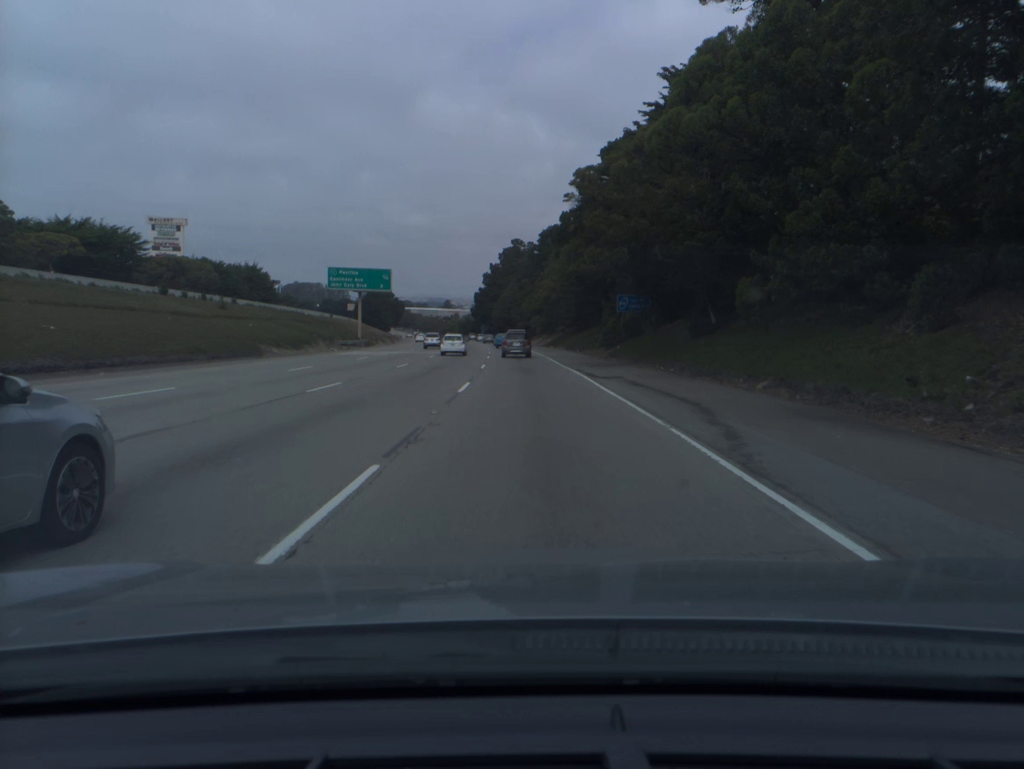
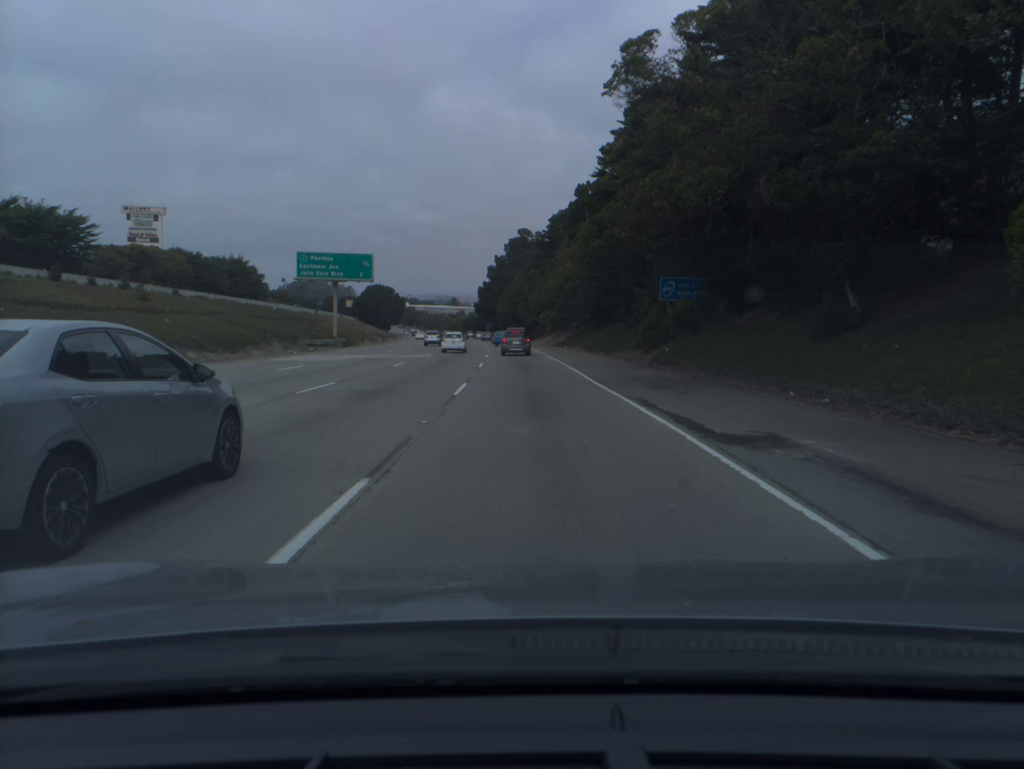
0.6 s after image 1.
(-0.1, +15.6) m; -1°
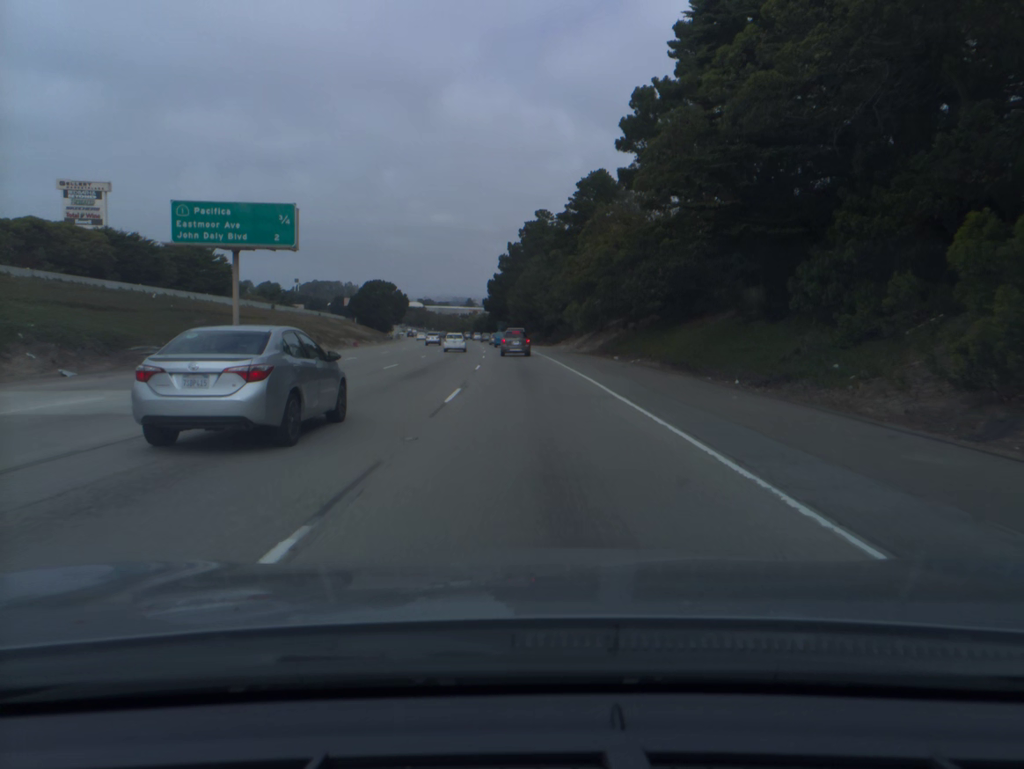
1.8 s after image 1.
(-0.3, +31.1) m; -1°
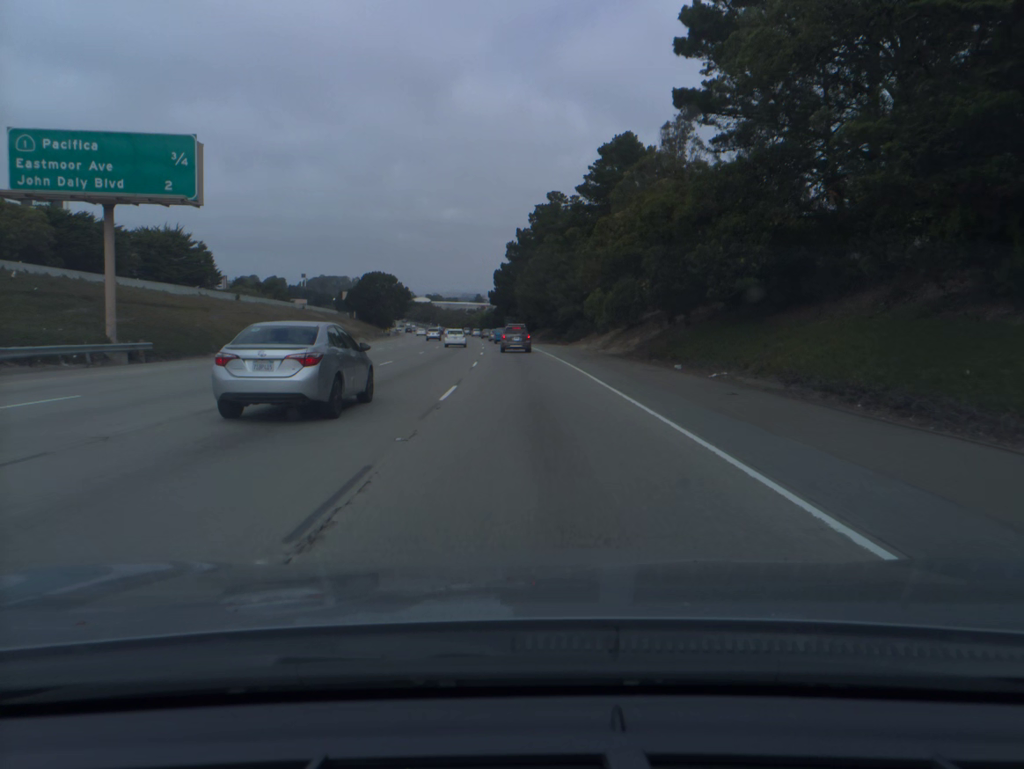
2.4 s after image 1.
(-0.1, +15.5) m; -1°
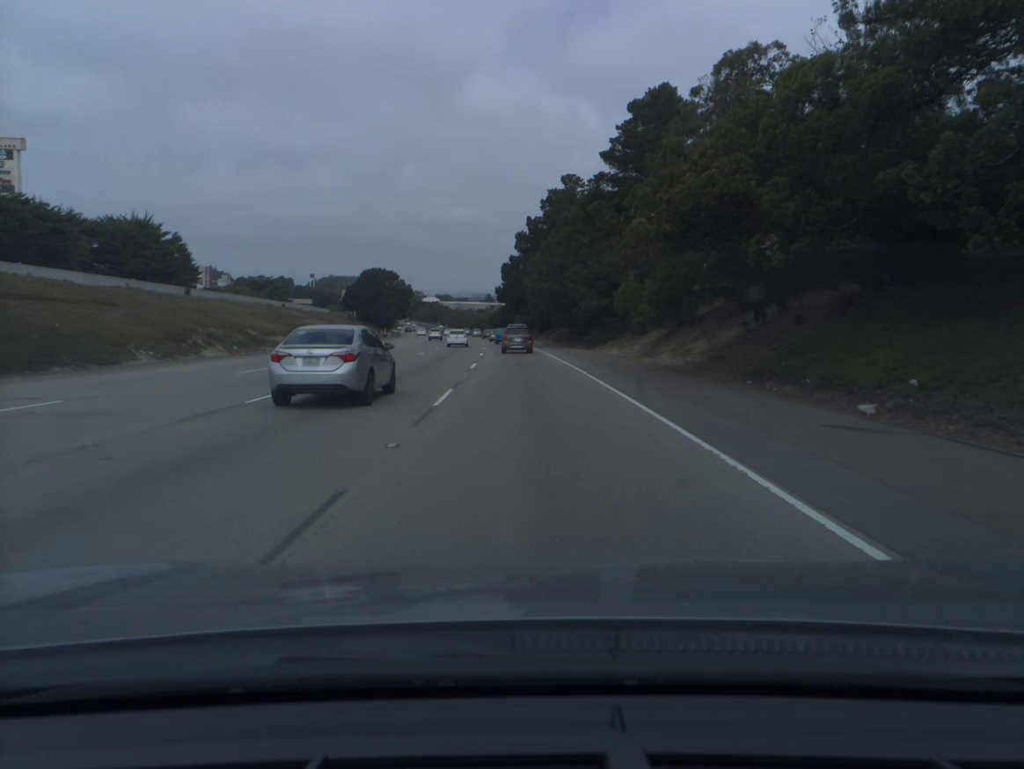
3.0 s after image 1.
(-0.1, +15.4) m; -1°
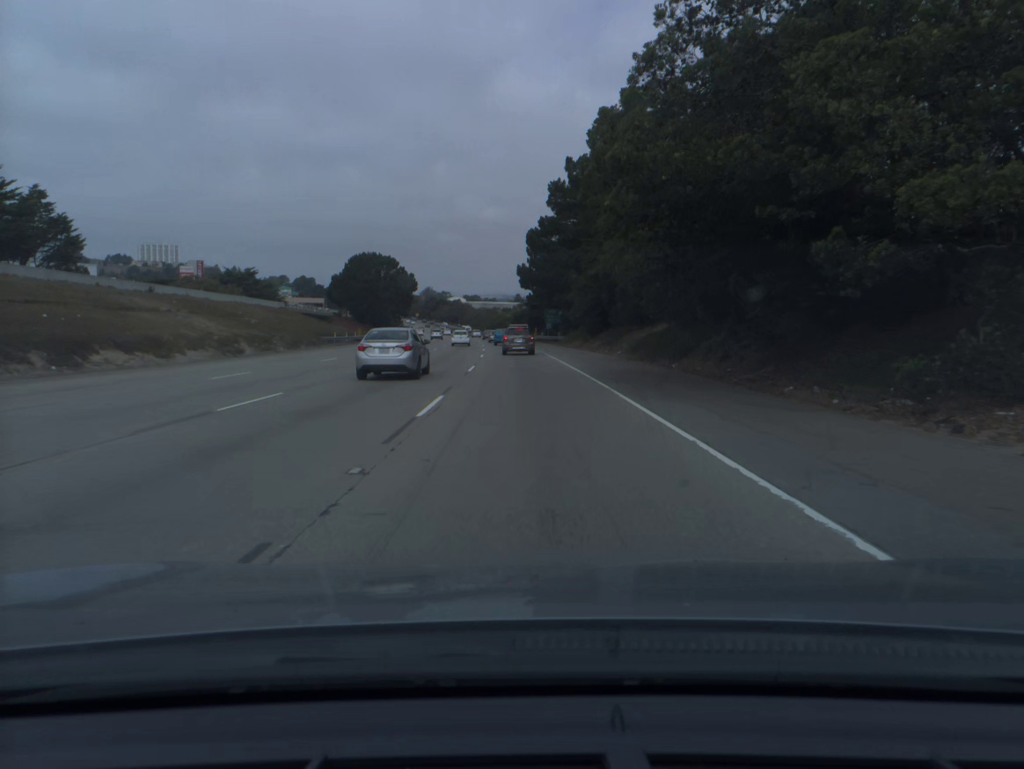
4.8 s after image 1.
(-0.9, +45.5) m; -2°
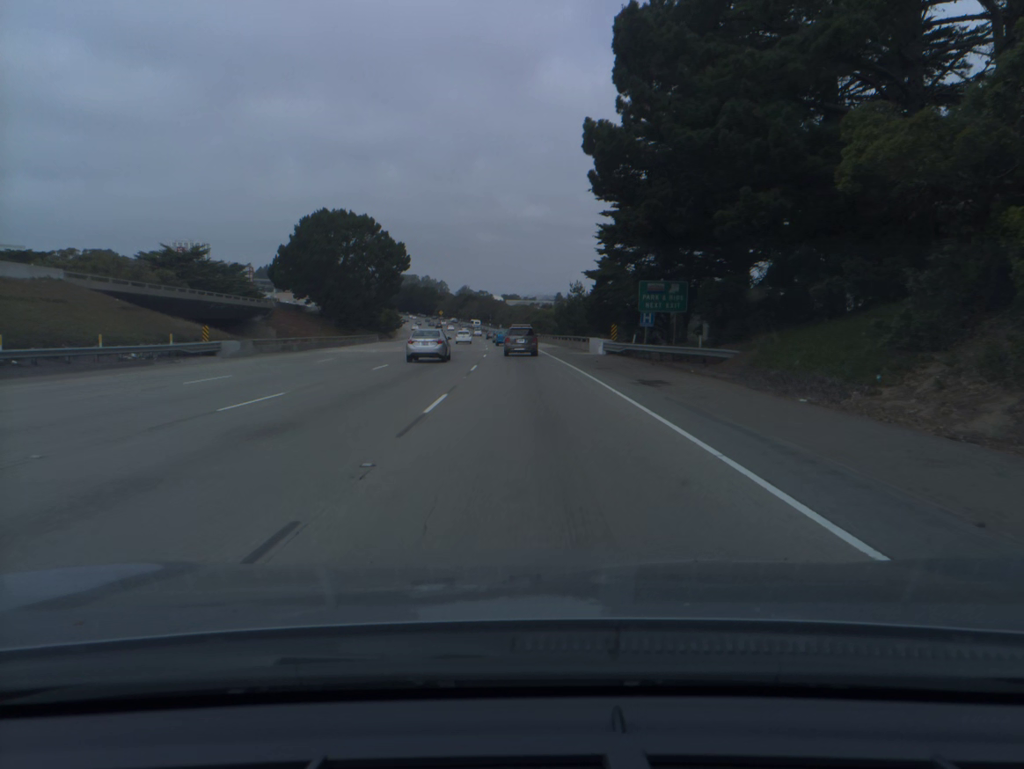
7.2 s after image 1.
(-1.5, +58.5) m; -3°
